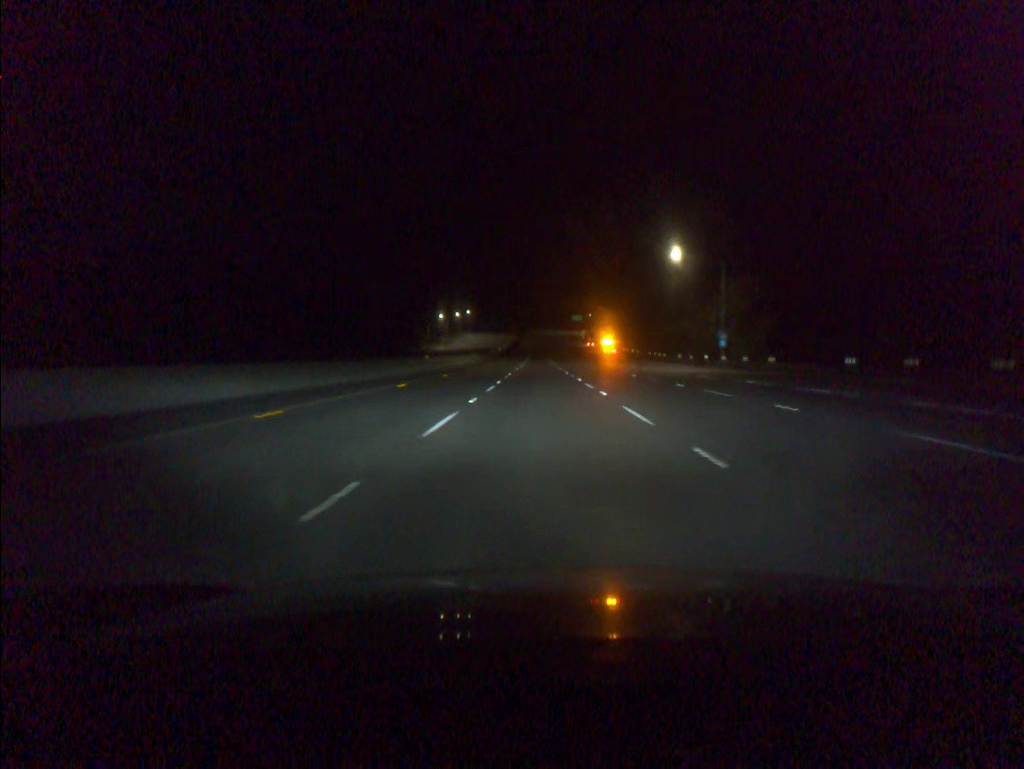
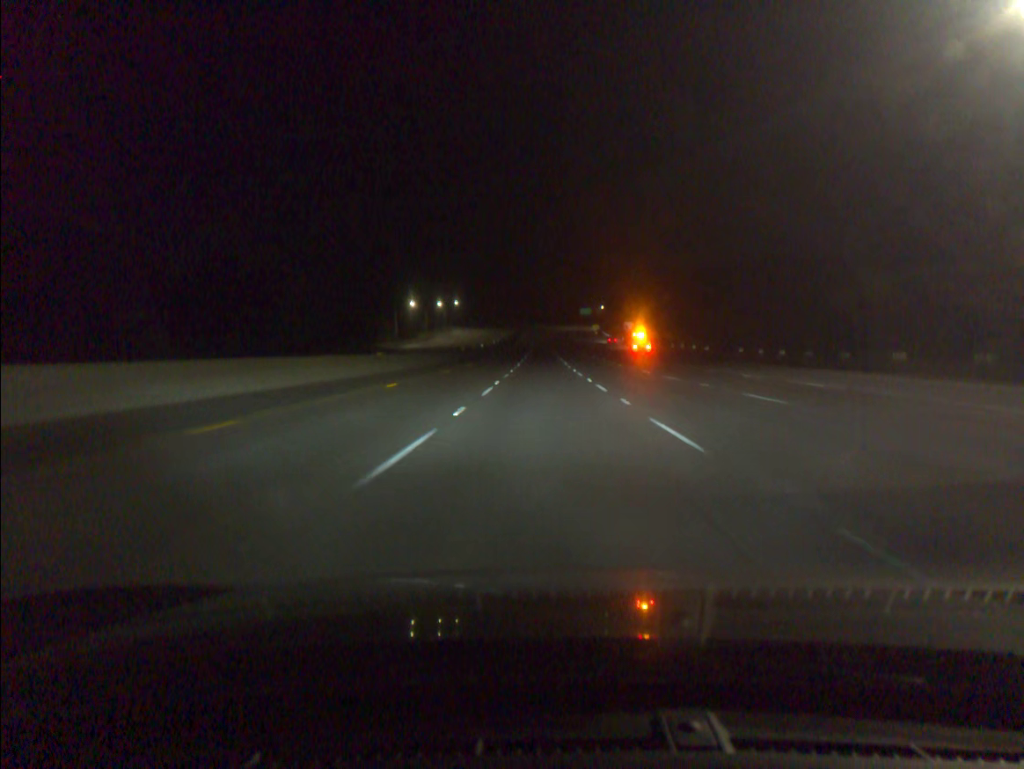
(-0.1, +61.3) m; 0°
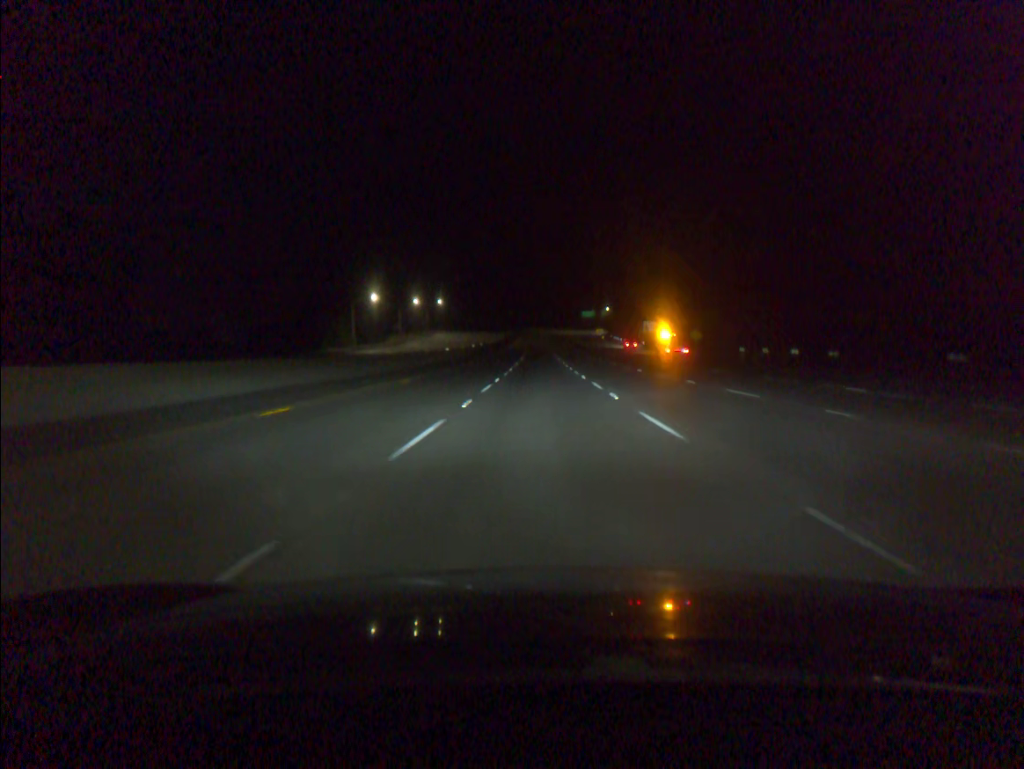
(0.0, +40.9) m; 0°
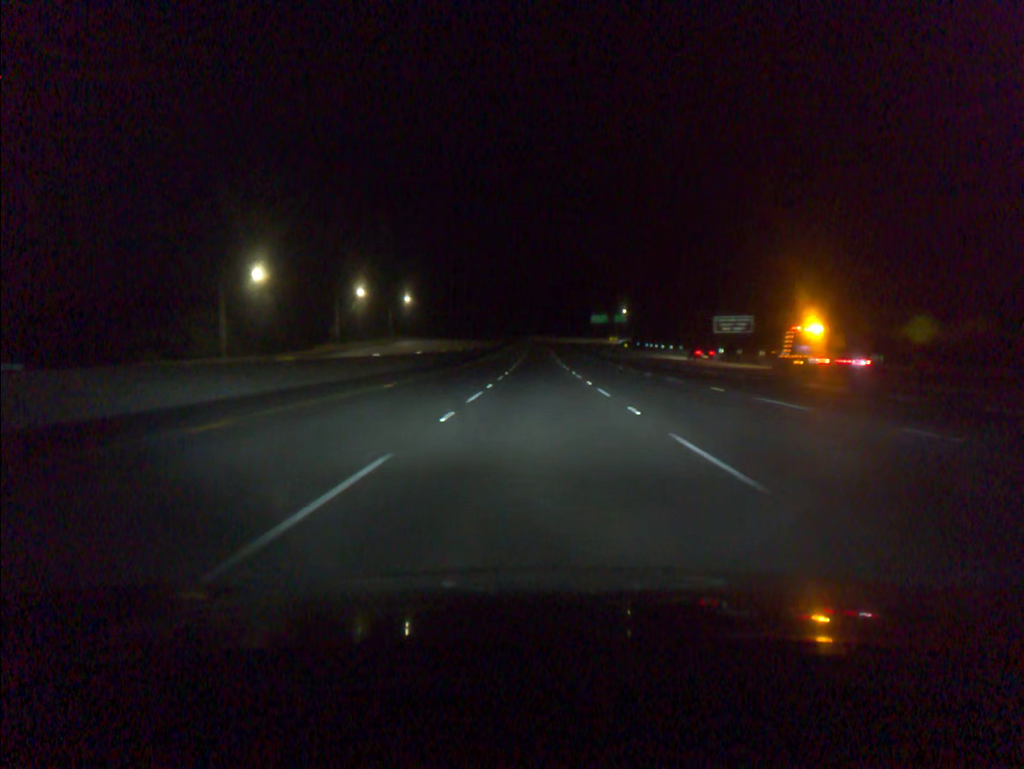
(+0.1, +61.1) m; 0°
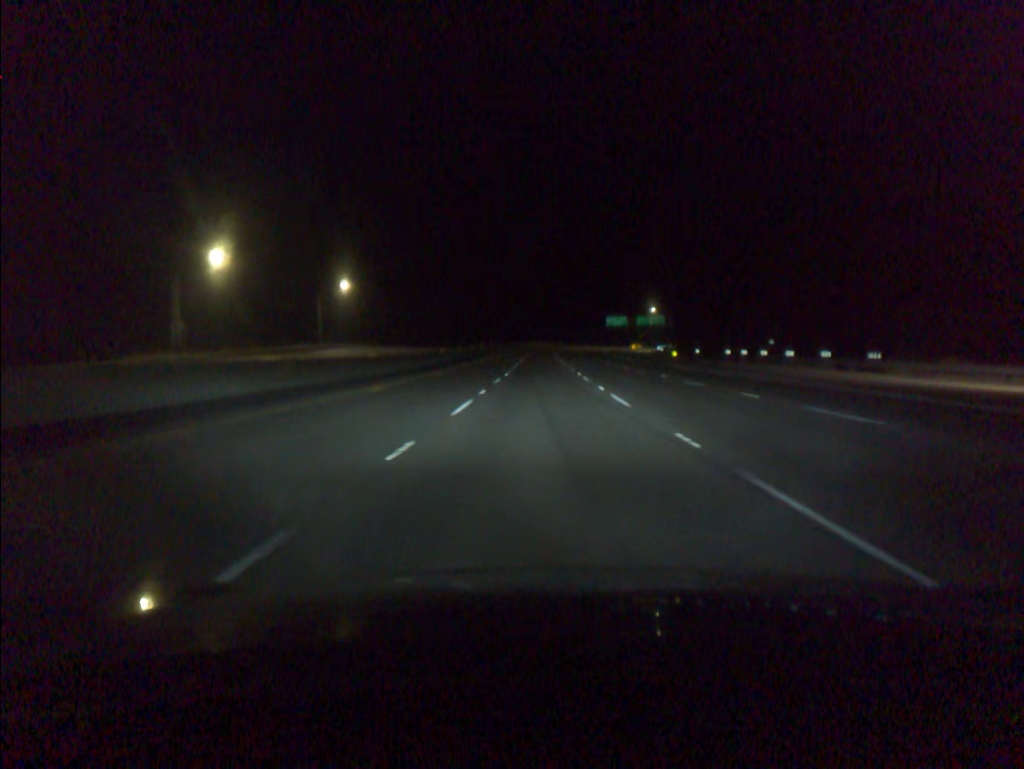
(-0.1, +60.7) m; 0°
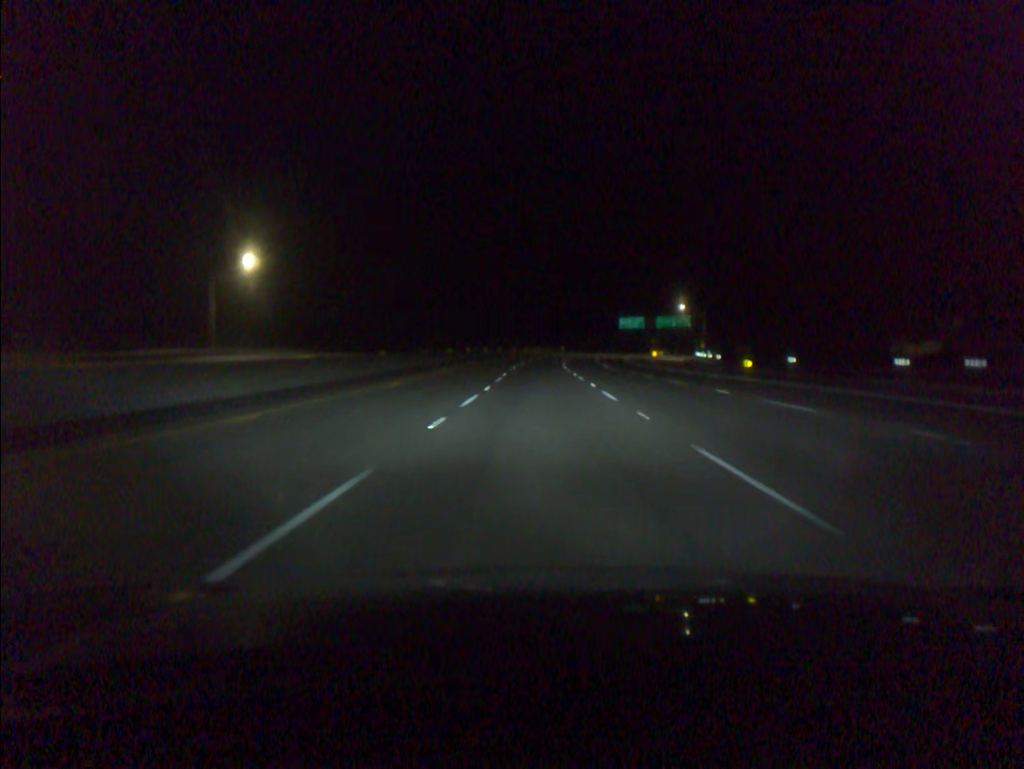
(0.0, +40.3) m; 0°
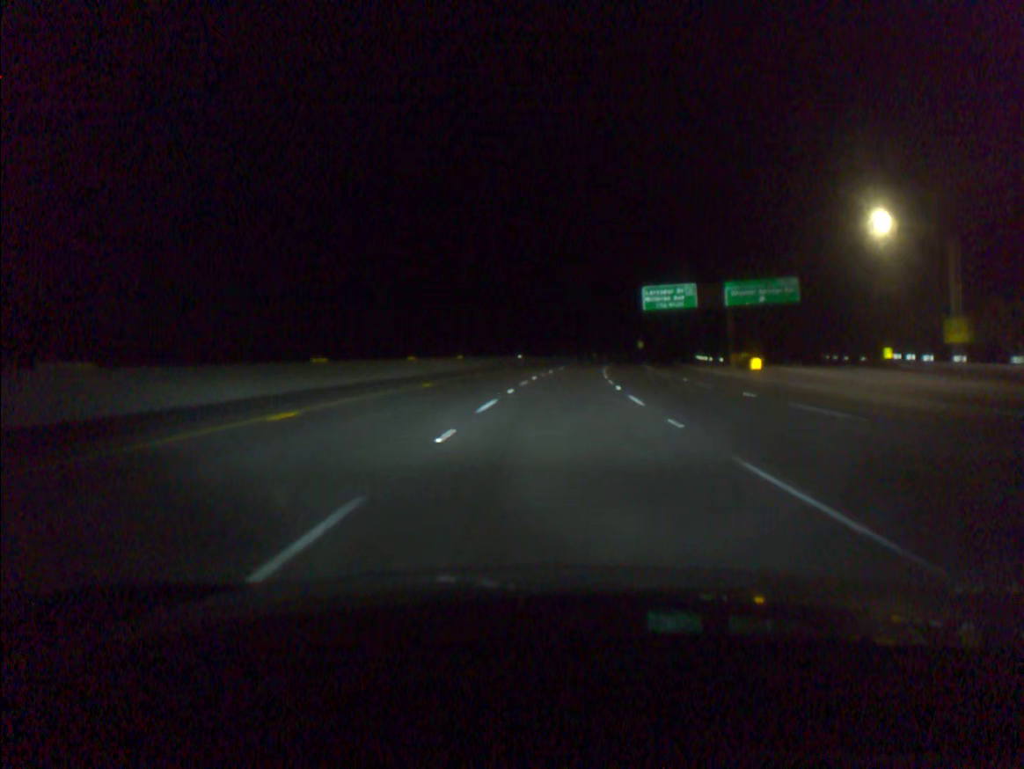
(+1.6, +100.6) m; +4°
